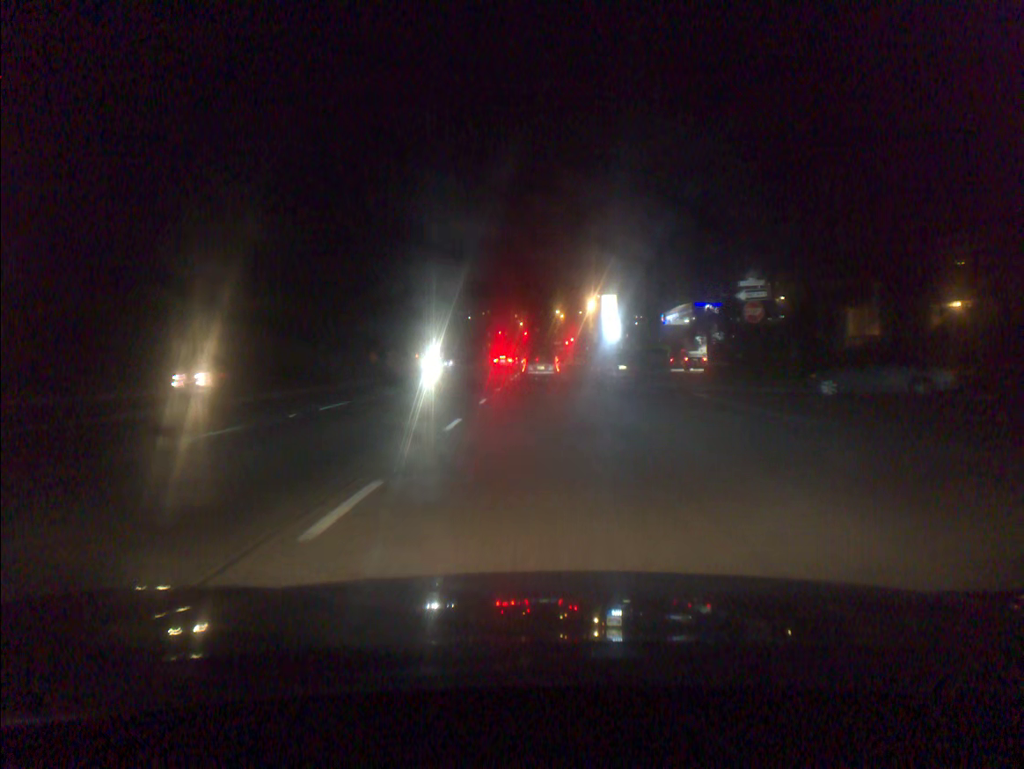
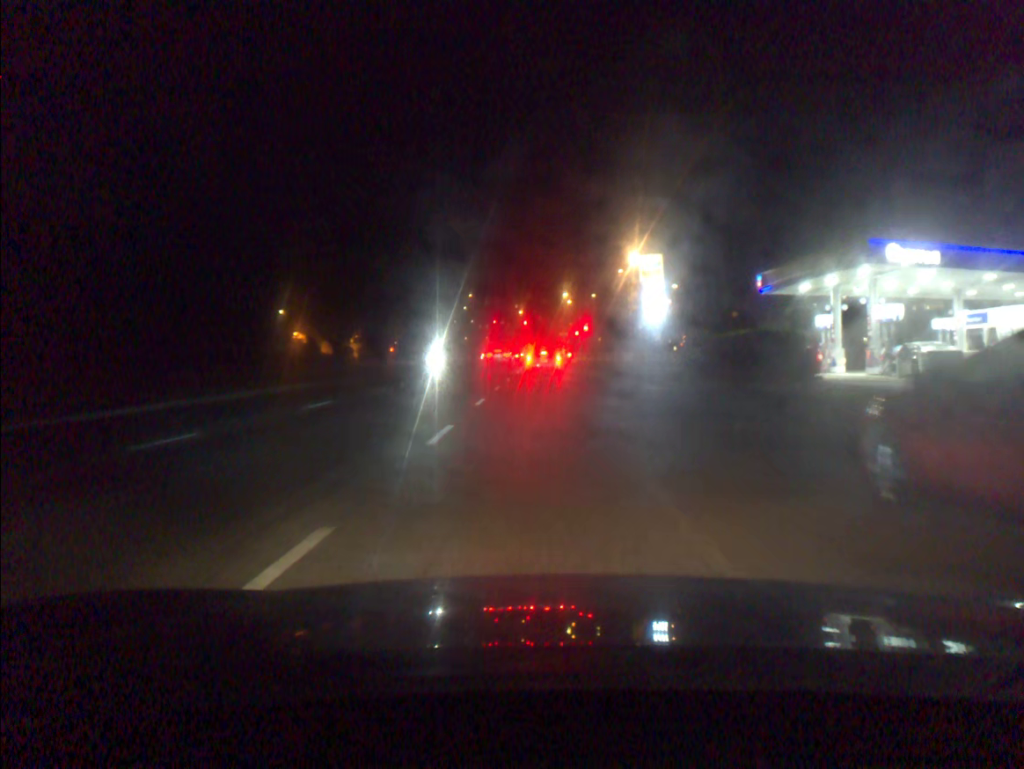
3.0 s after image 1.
(-0.2, +31.3) m; 0°
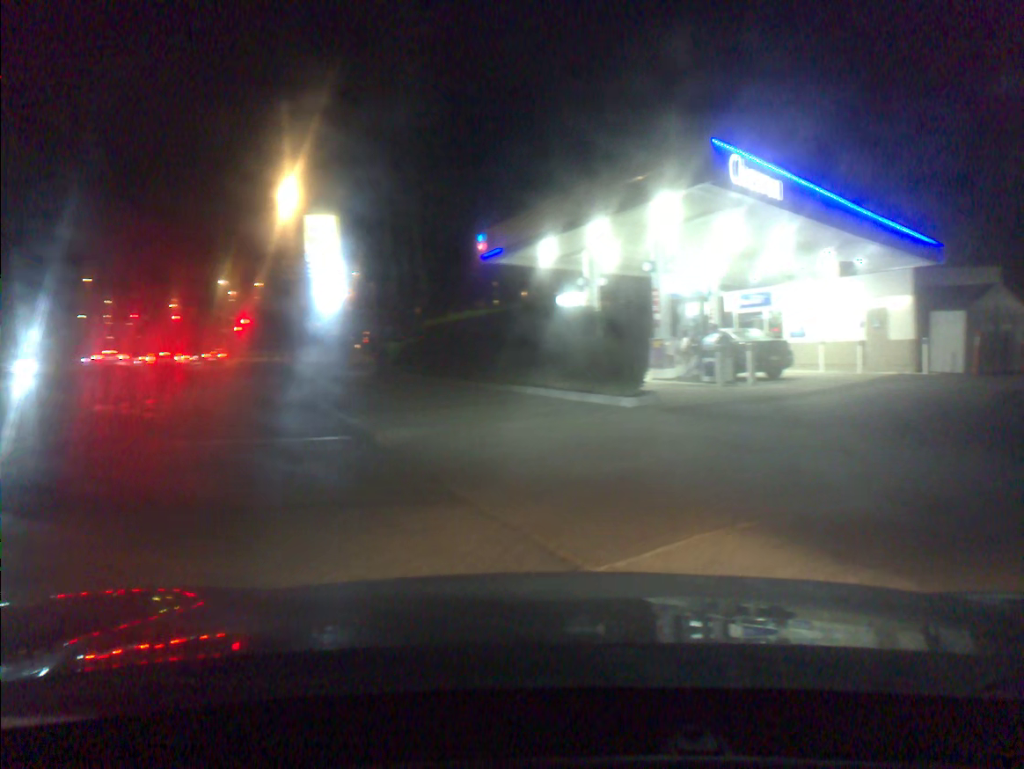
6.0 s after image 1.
(+2.4, +16.0) m; +28°
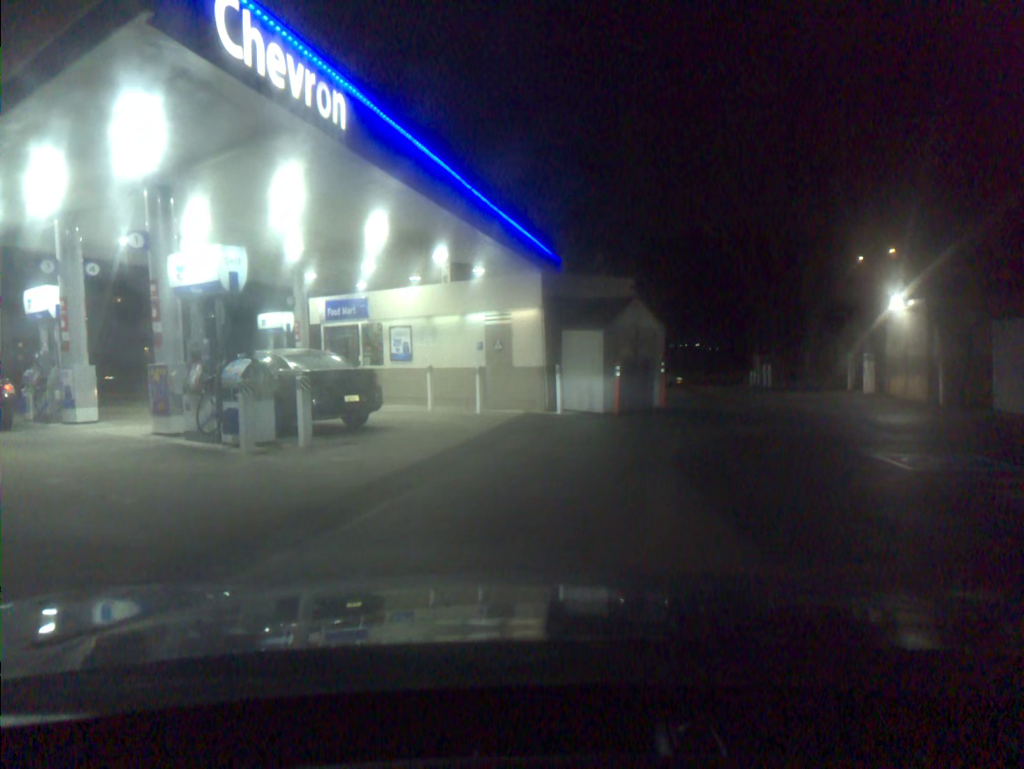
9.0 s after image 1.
(+2.5, +8.6) m; +20°
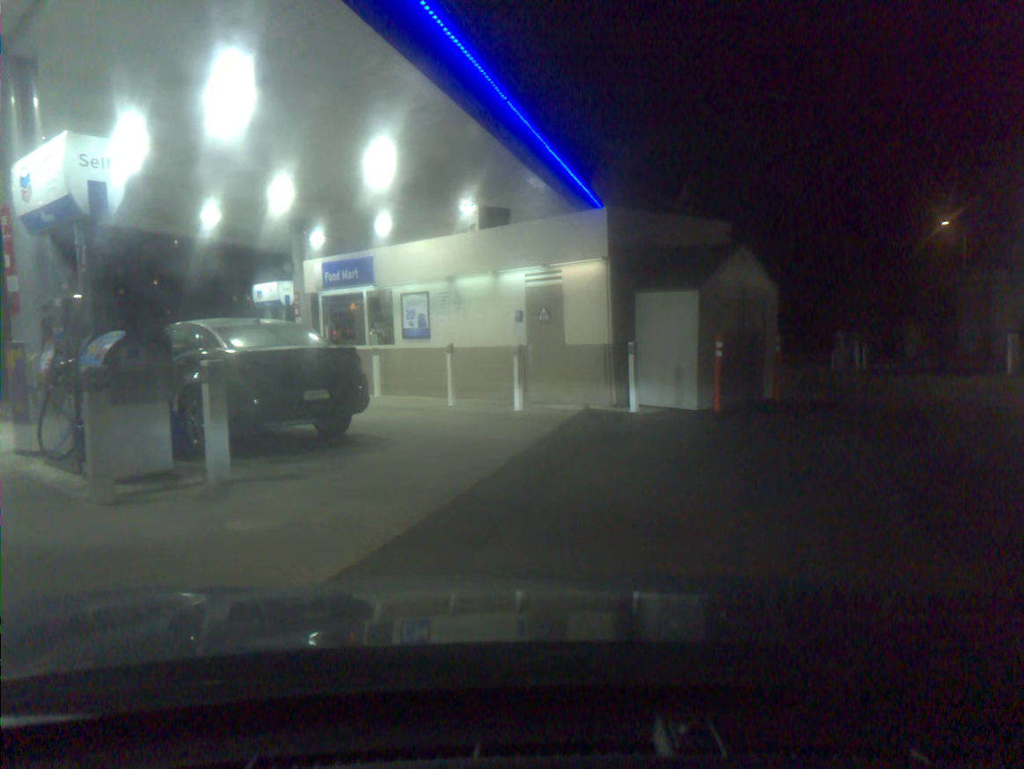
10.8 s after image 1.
(-0.3, +5.2) m; +3°
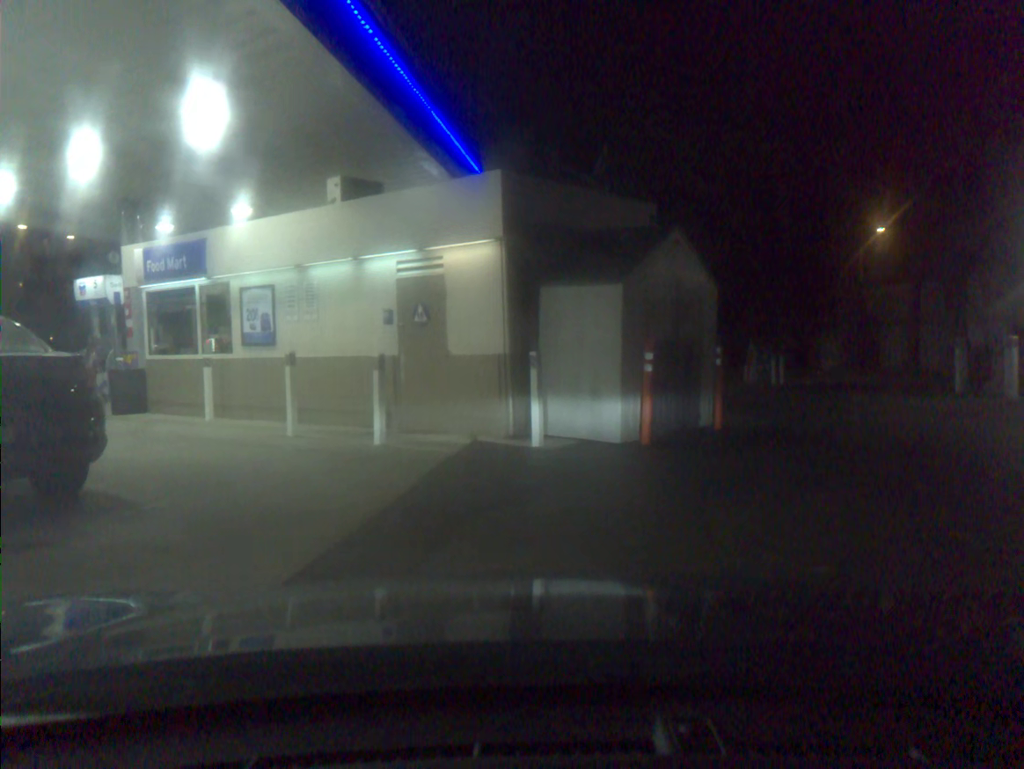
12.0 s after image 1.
(+0.1, +3.2) m; +4°
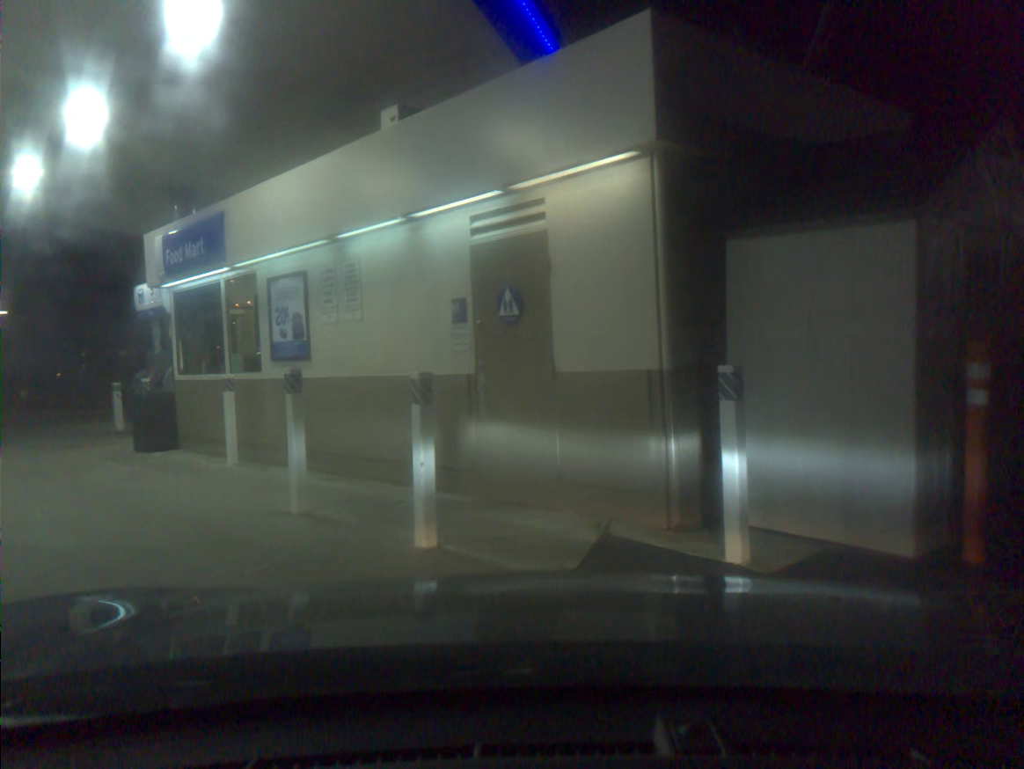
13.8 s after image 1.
(-0.5, +4.5) m; -23°
